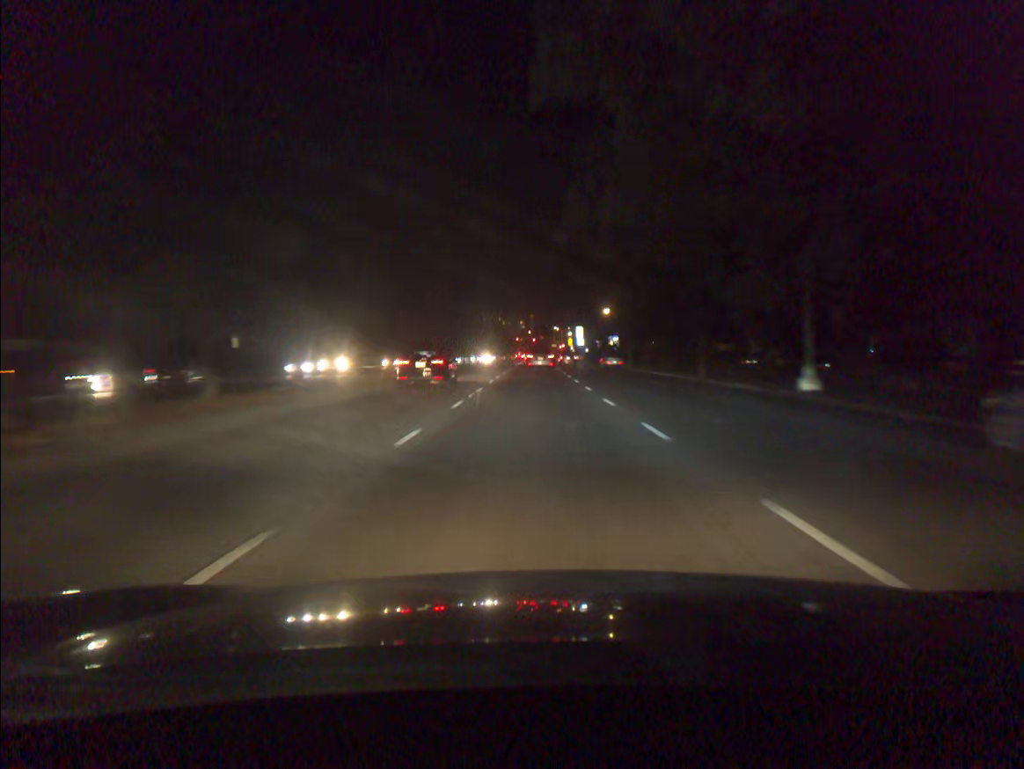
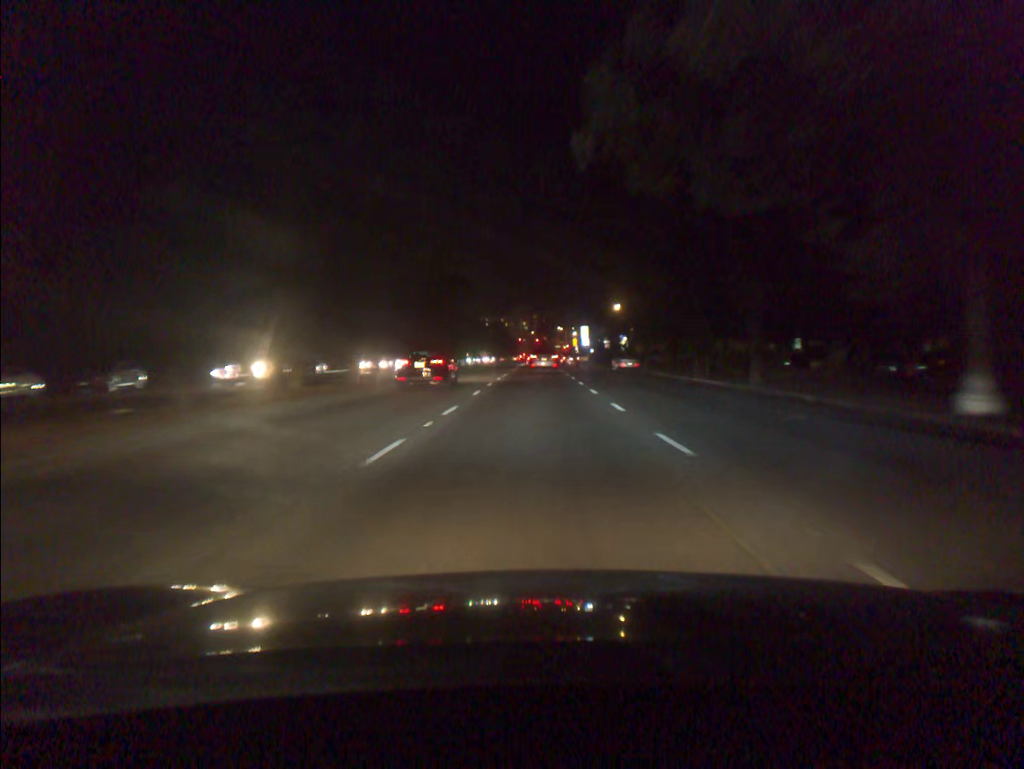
(0.0, +9.1) m; 0°
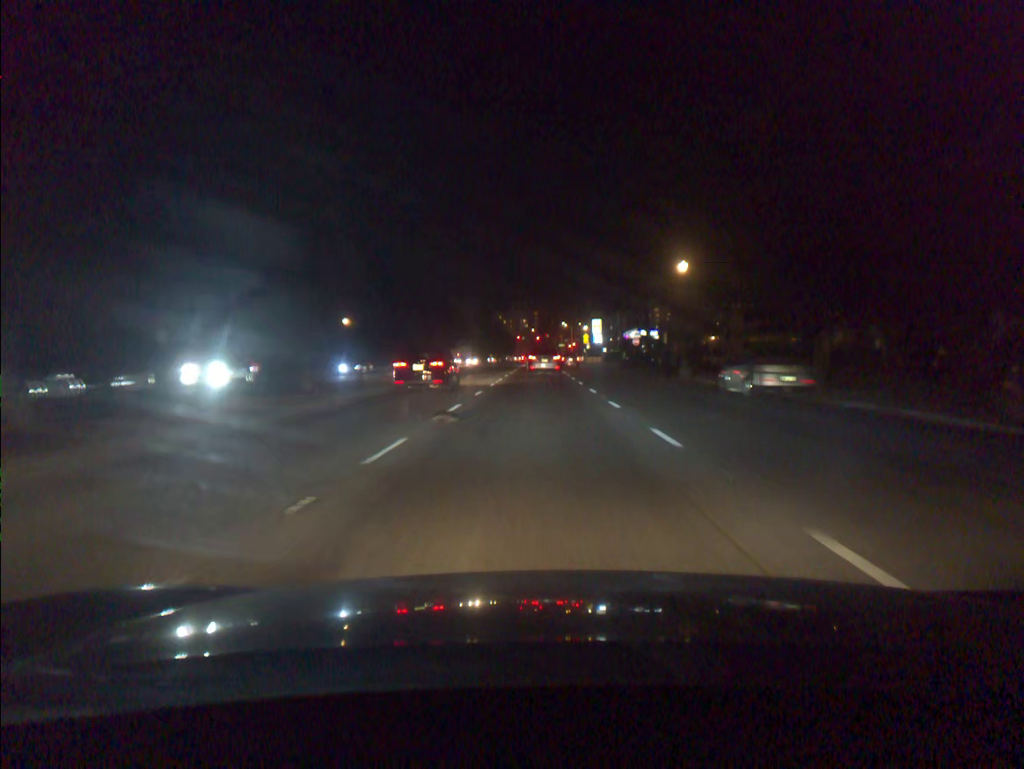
(-0.2, +35.7) m; 0°
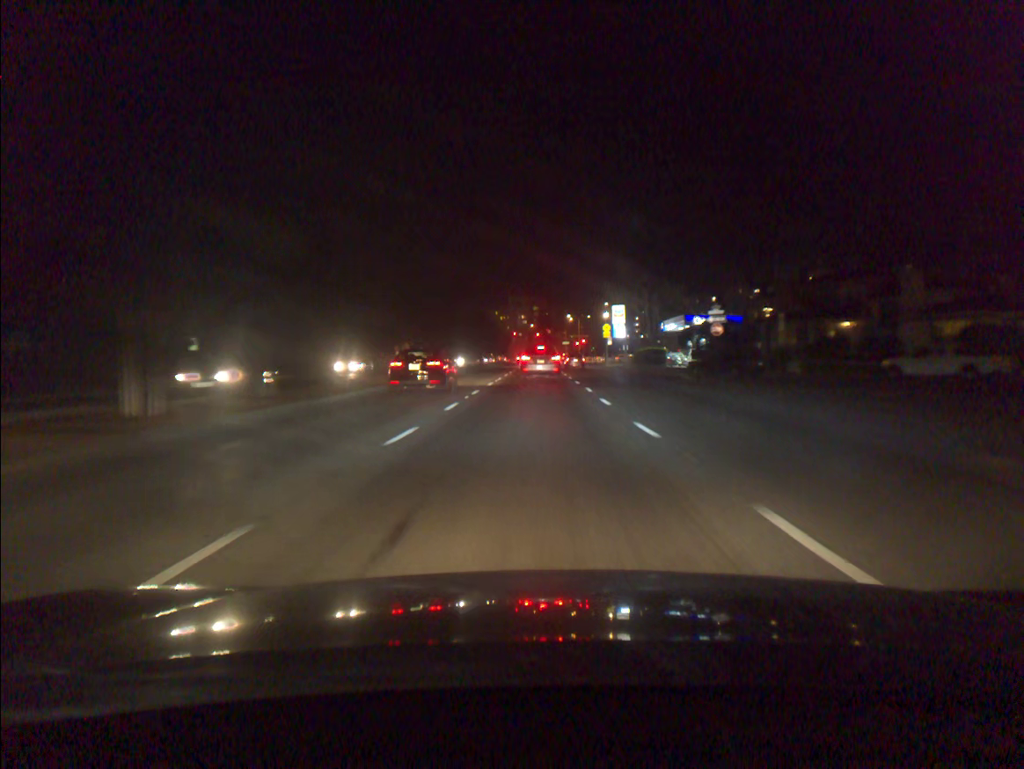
(0.0, +42.1) m; 0°
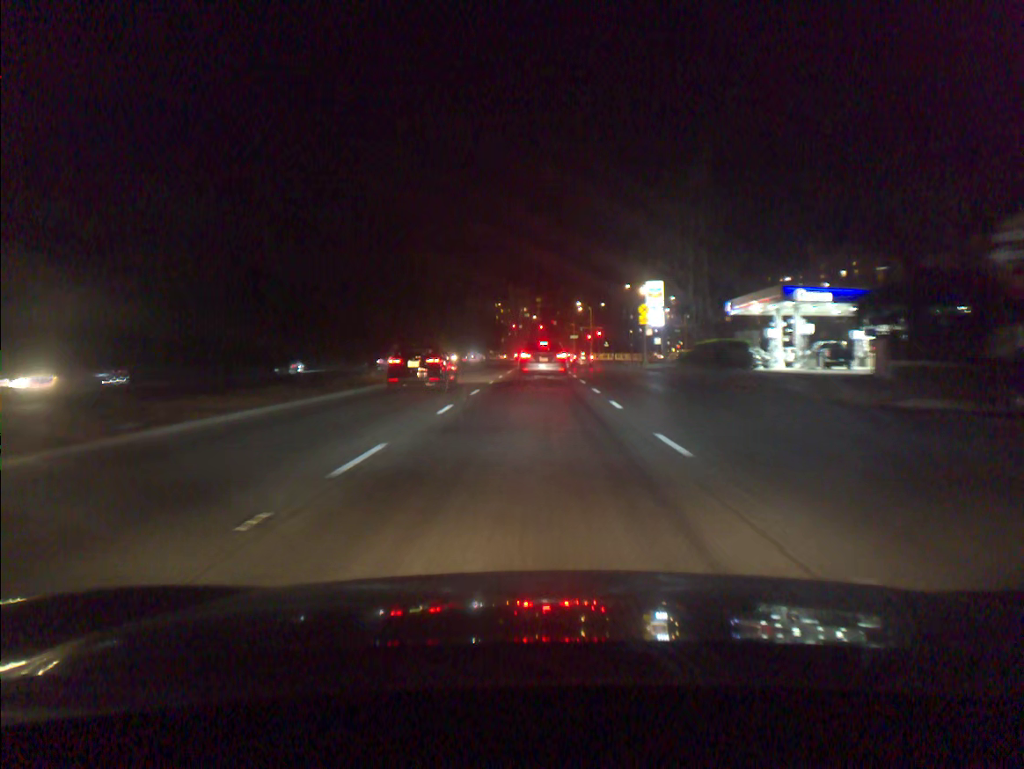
(0.0, +31.3) m; 0°
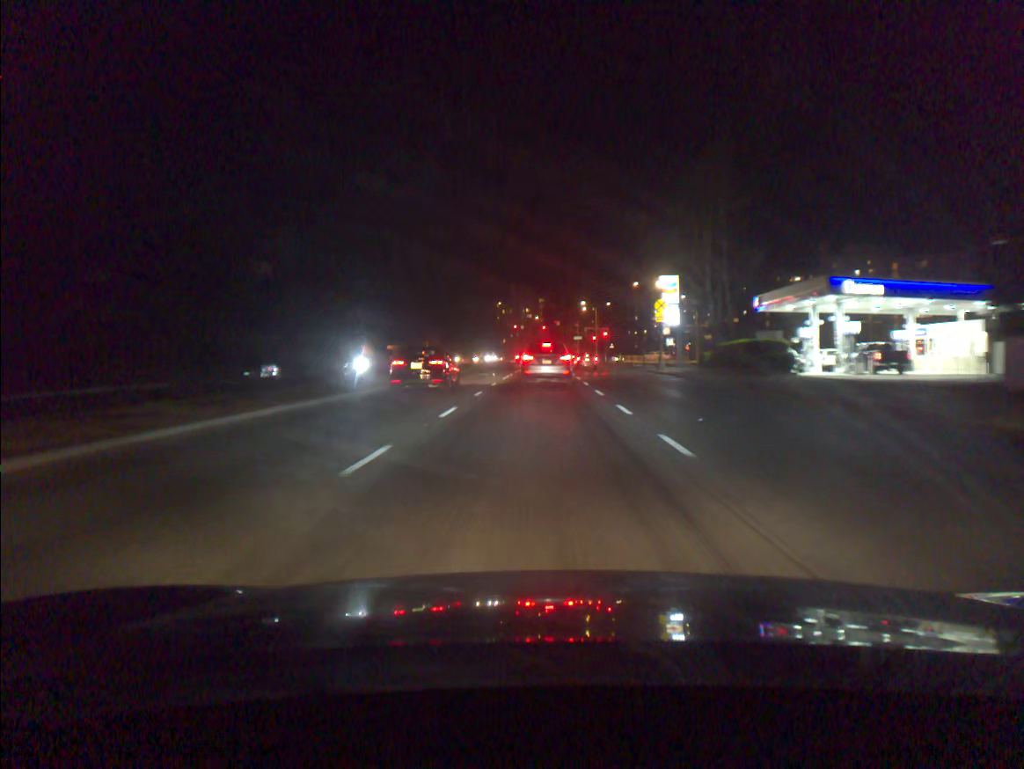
(0.0, +7.4) m; 0°
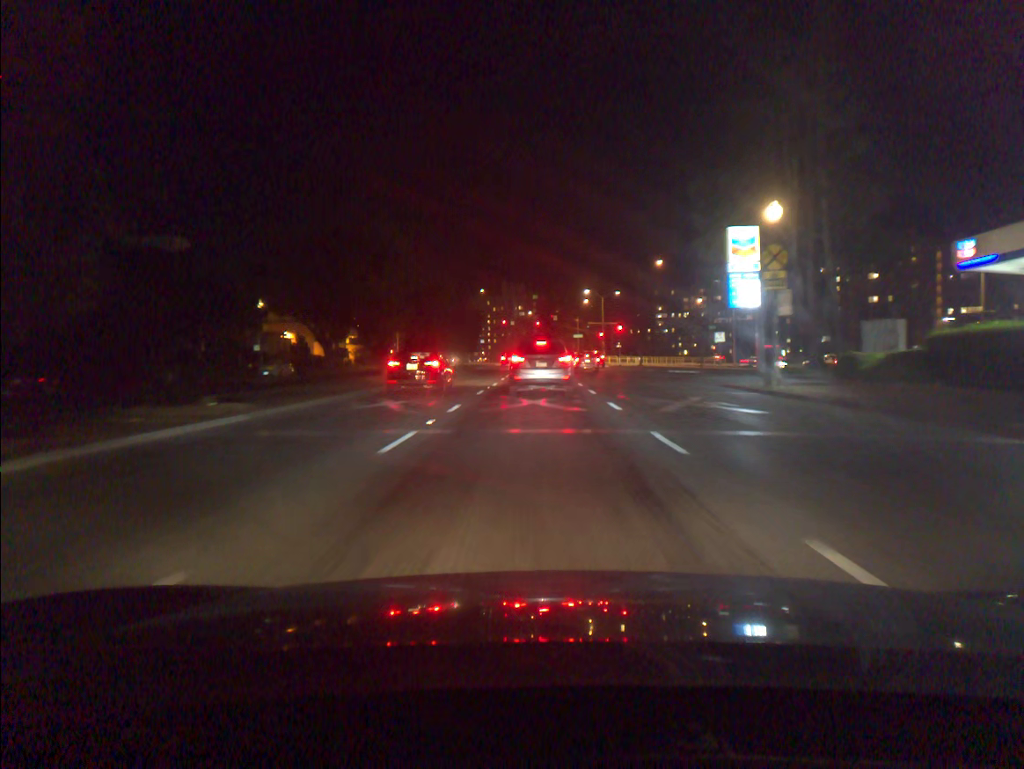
(+0.1, +27.8) m; 0°
